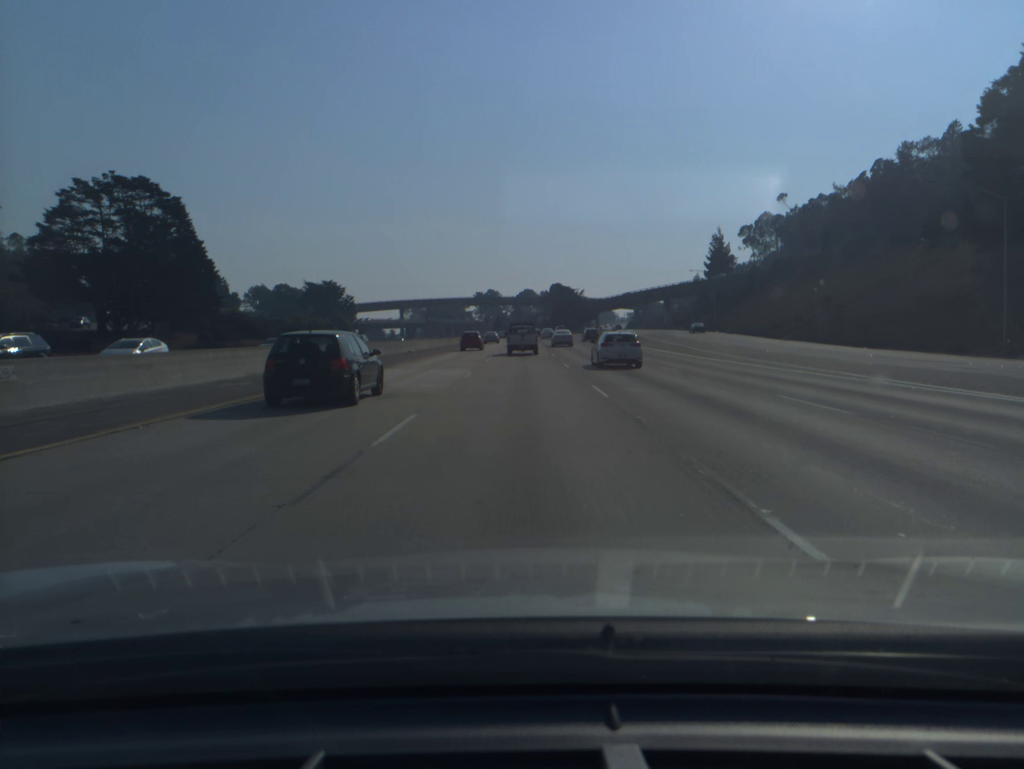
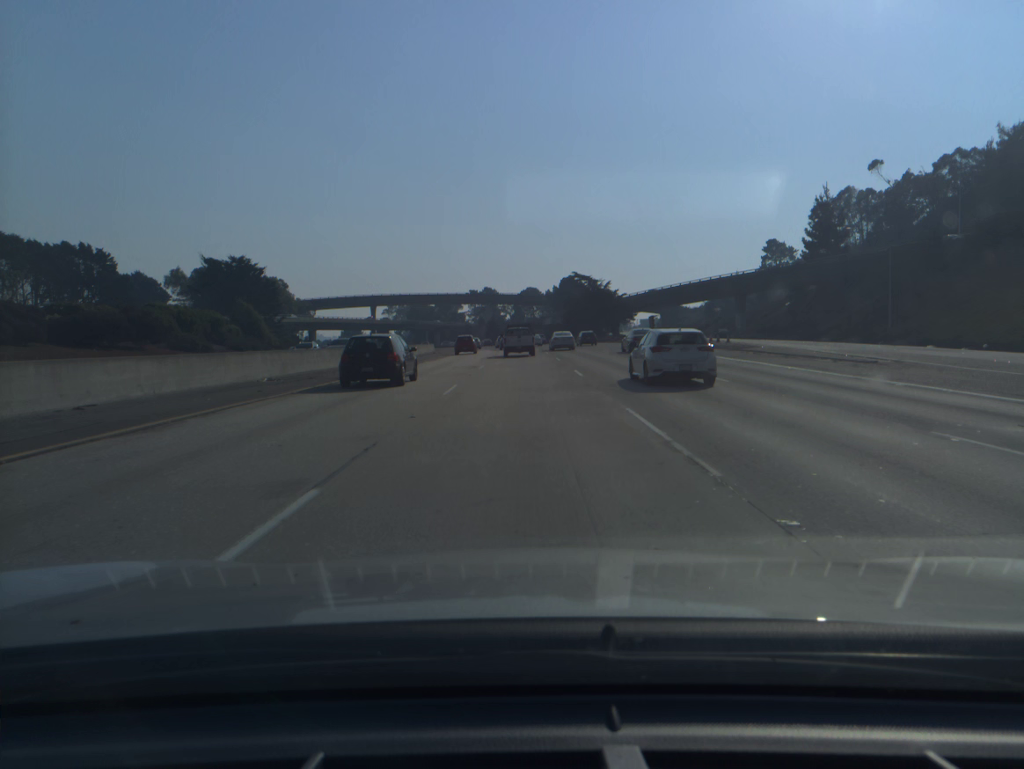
(0.0, +64.9) m; 0°
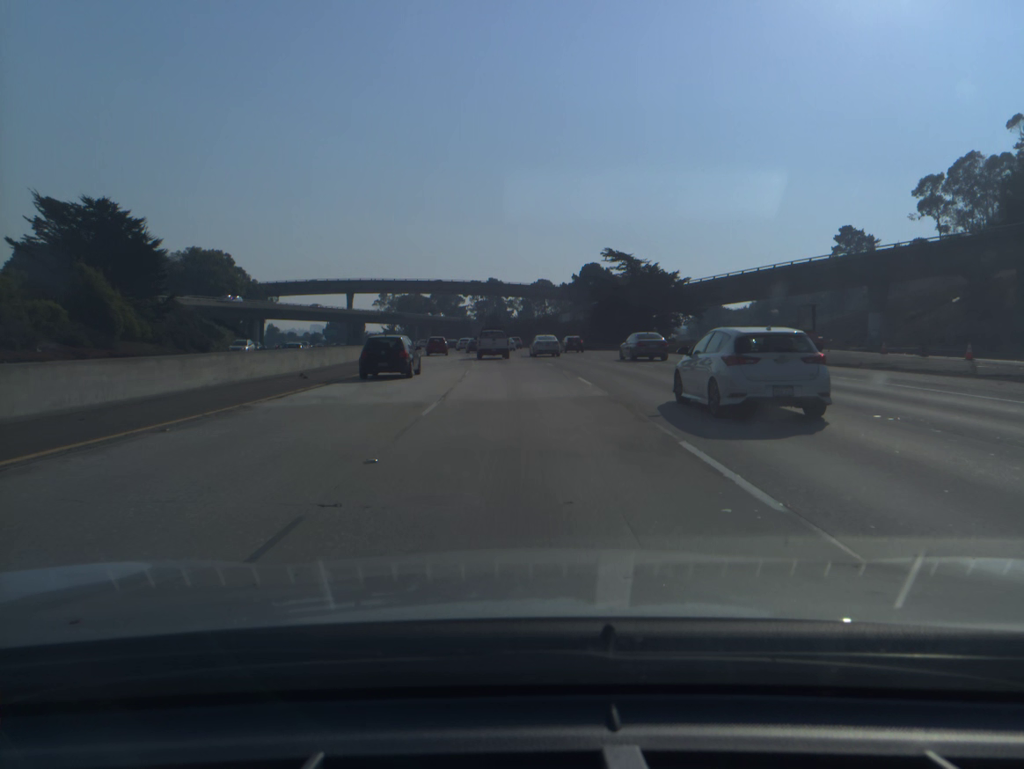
(-0.2, +48.2) m; -1°
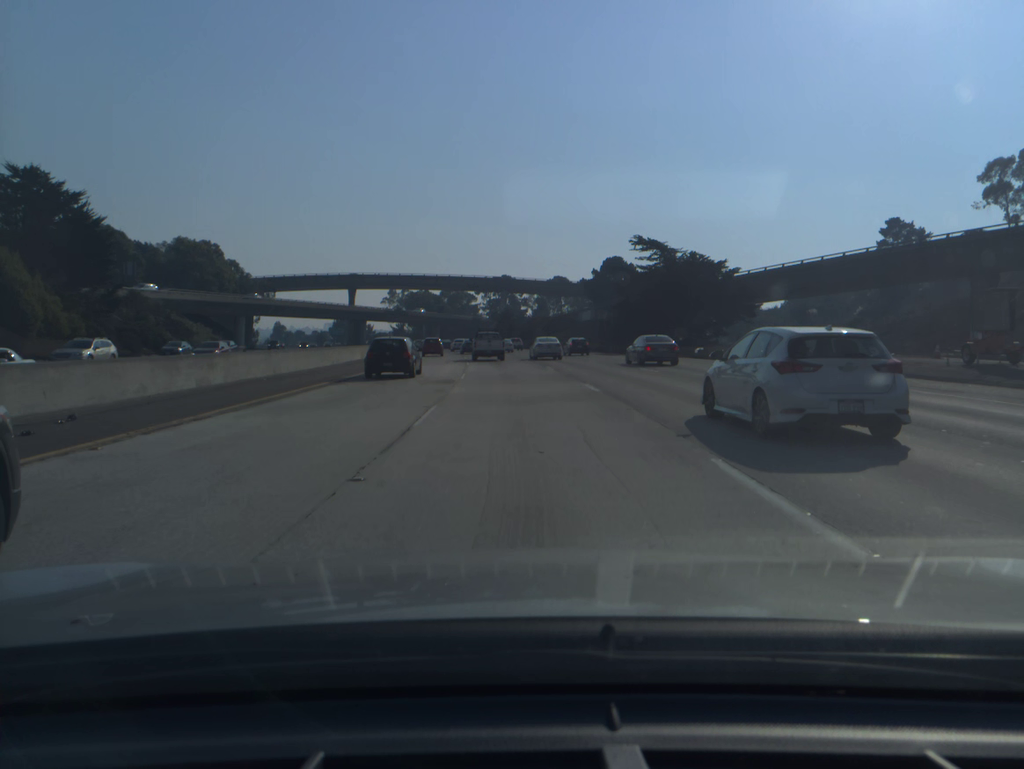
(-0.1, +16.0) m; -1°
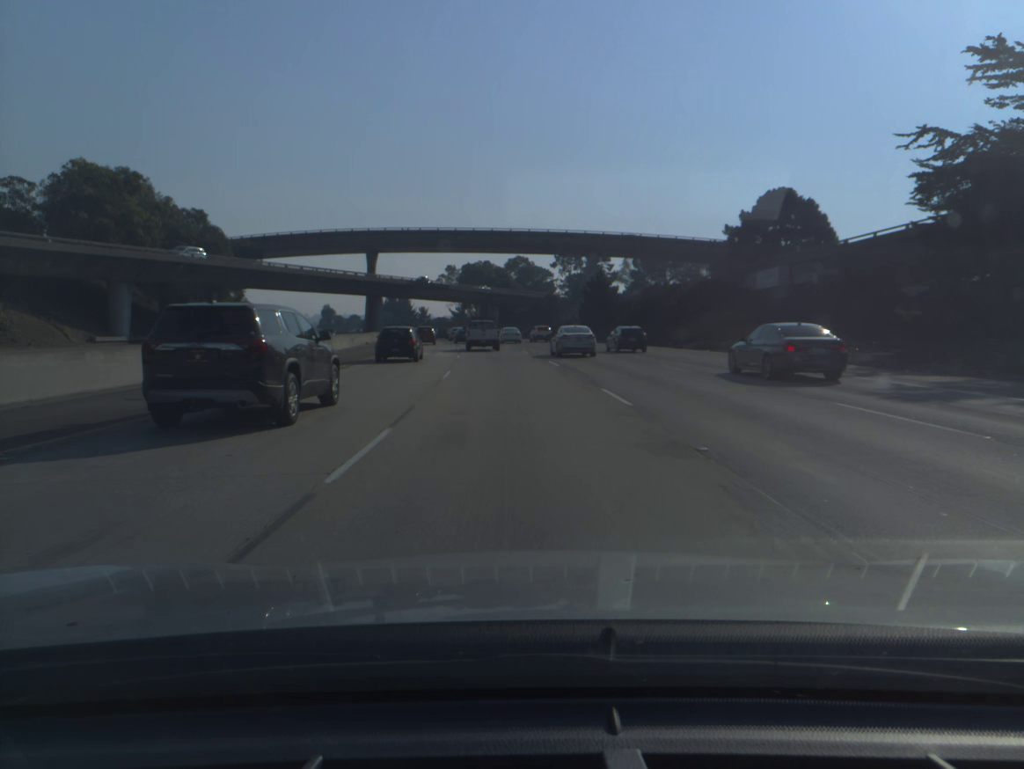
(-2.9, +63.6) m; -5°
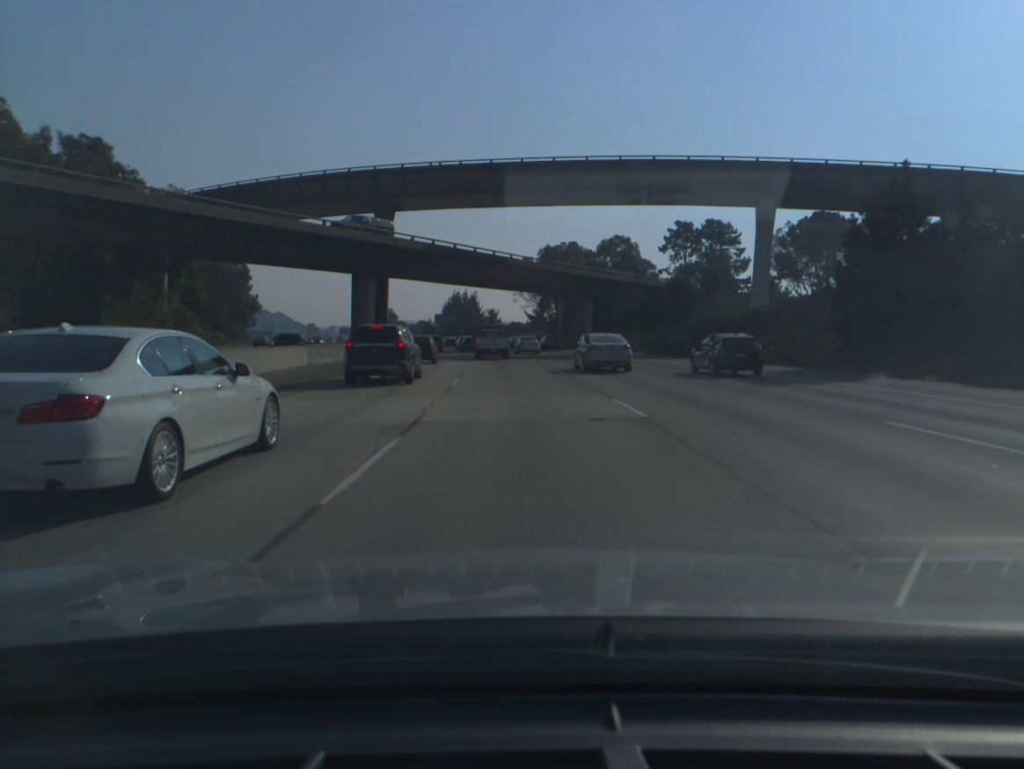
(-3.1, +58.9) m; -6°
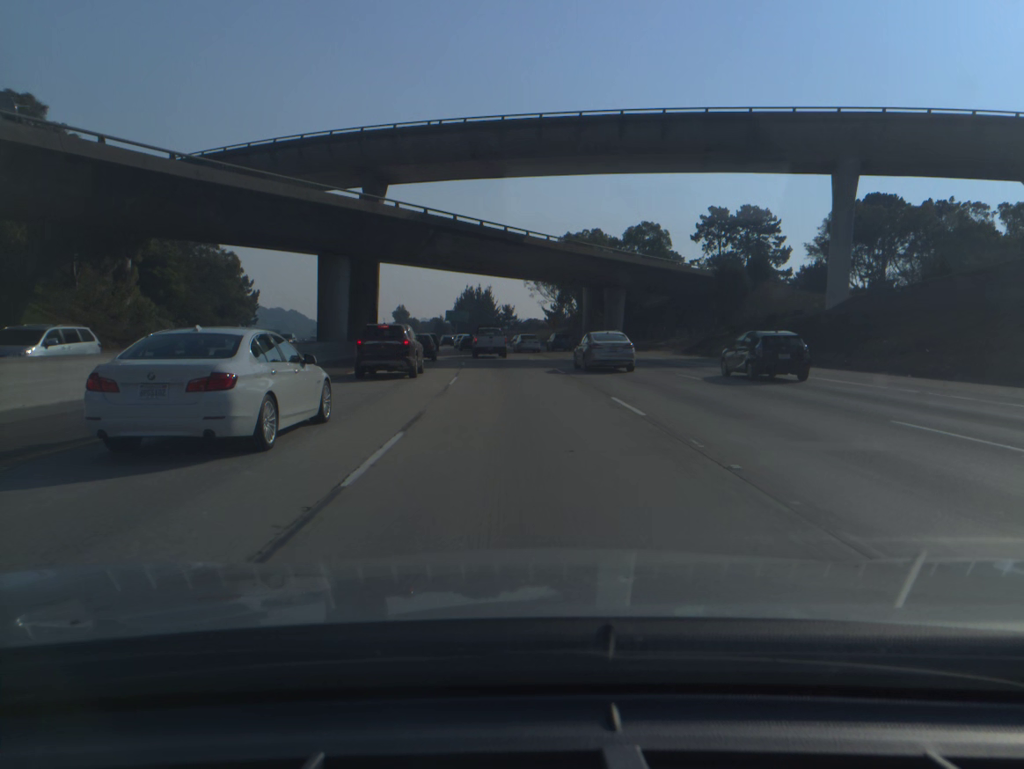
(-0.2, +14.5) m; -1°
